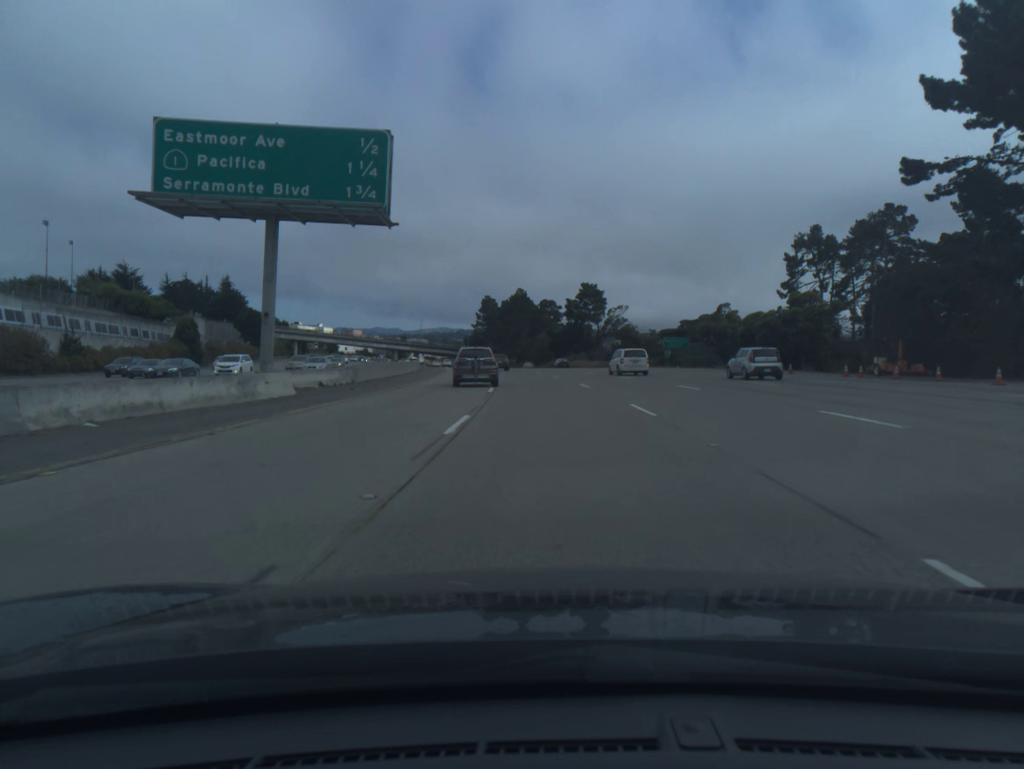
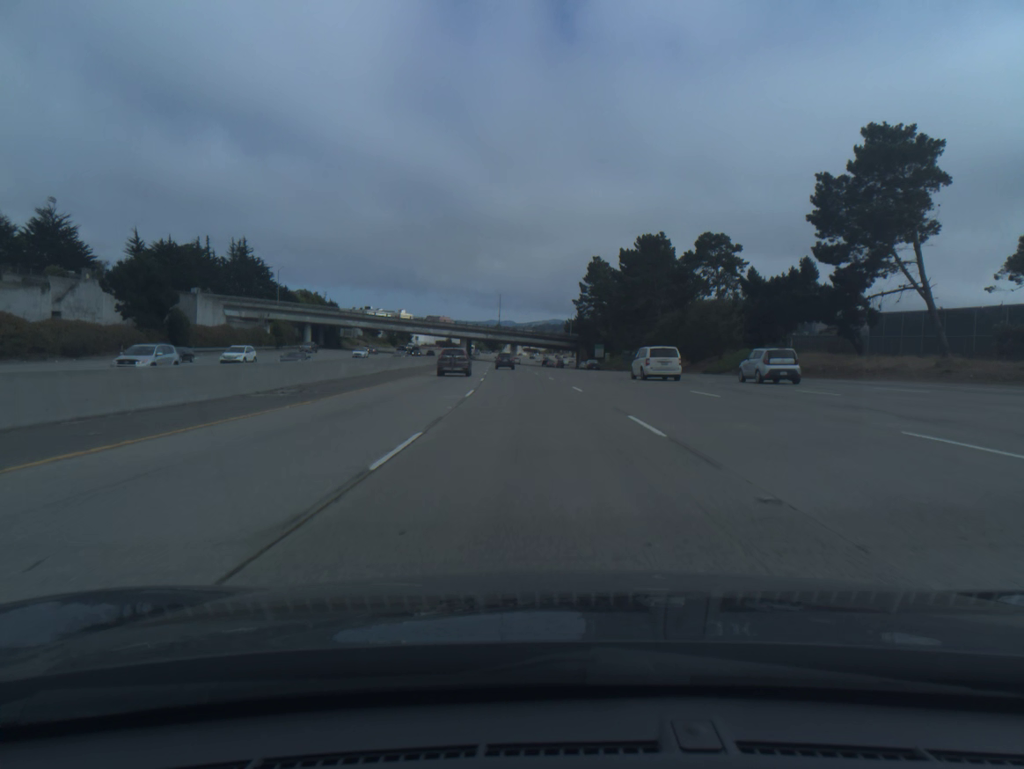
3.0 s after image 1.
(-5.2, +91.4) m; -8°
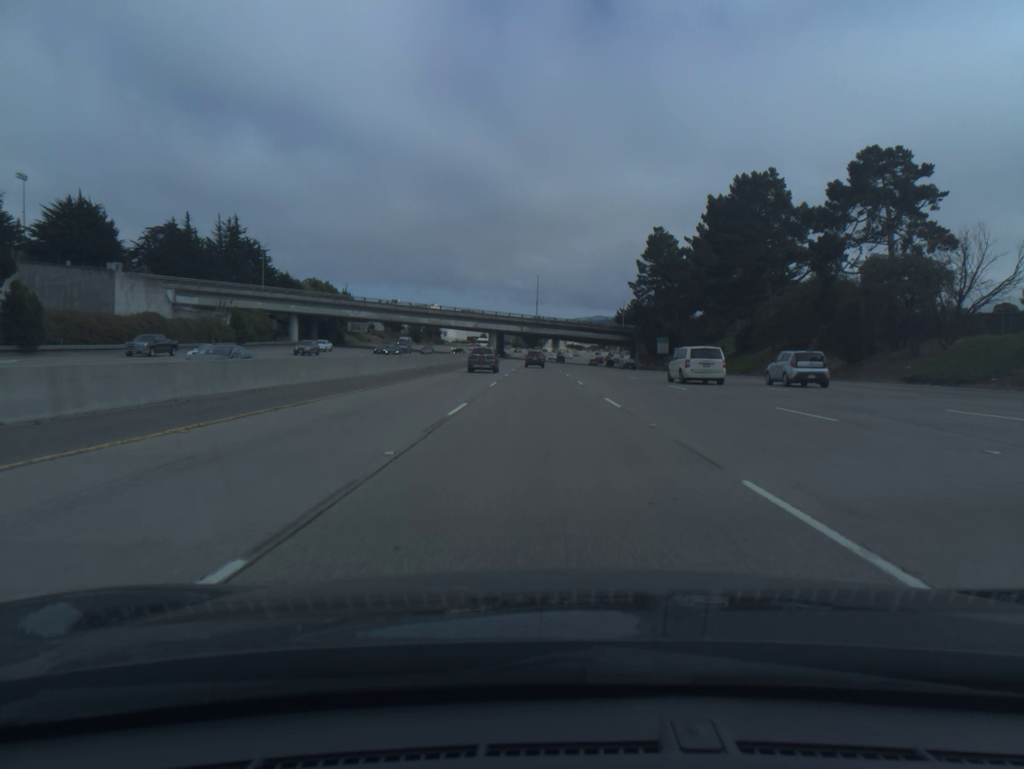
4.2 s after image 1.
(-1.1, +36.9) m; -3°
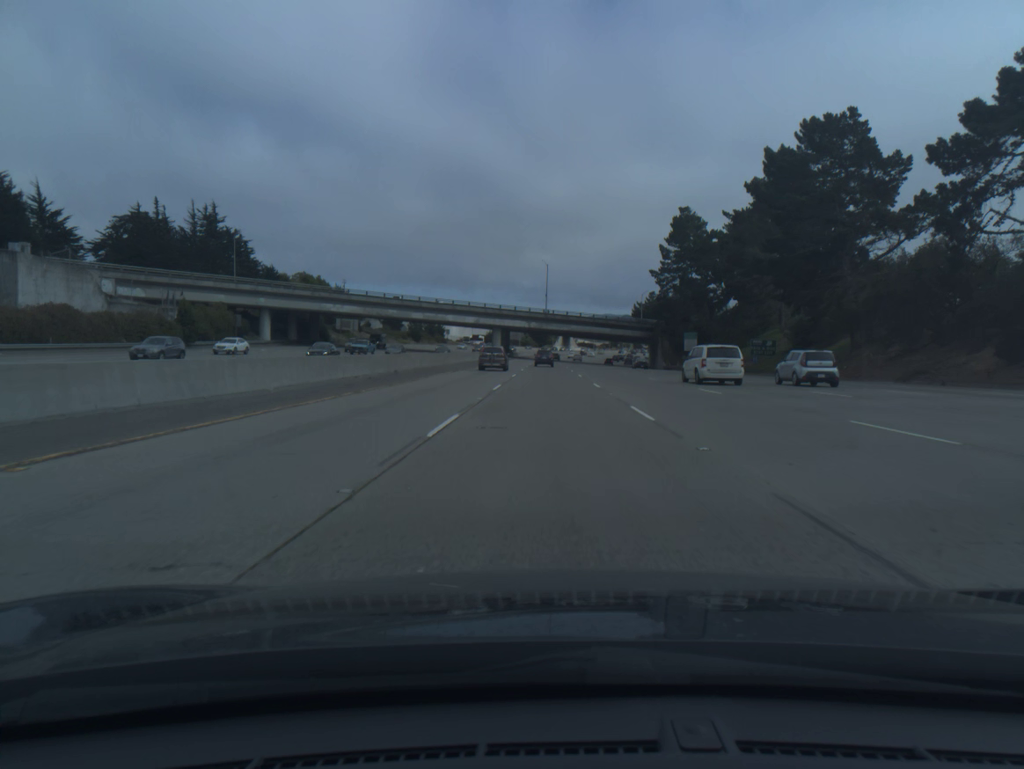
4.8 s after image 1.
(-0.1, +18.5) m; -1°
